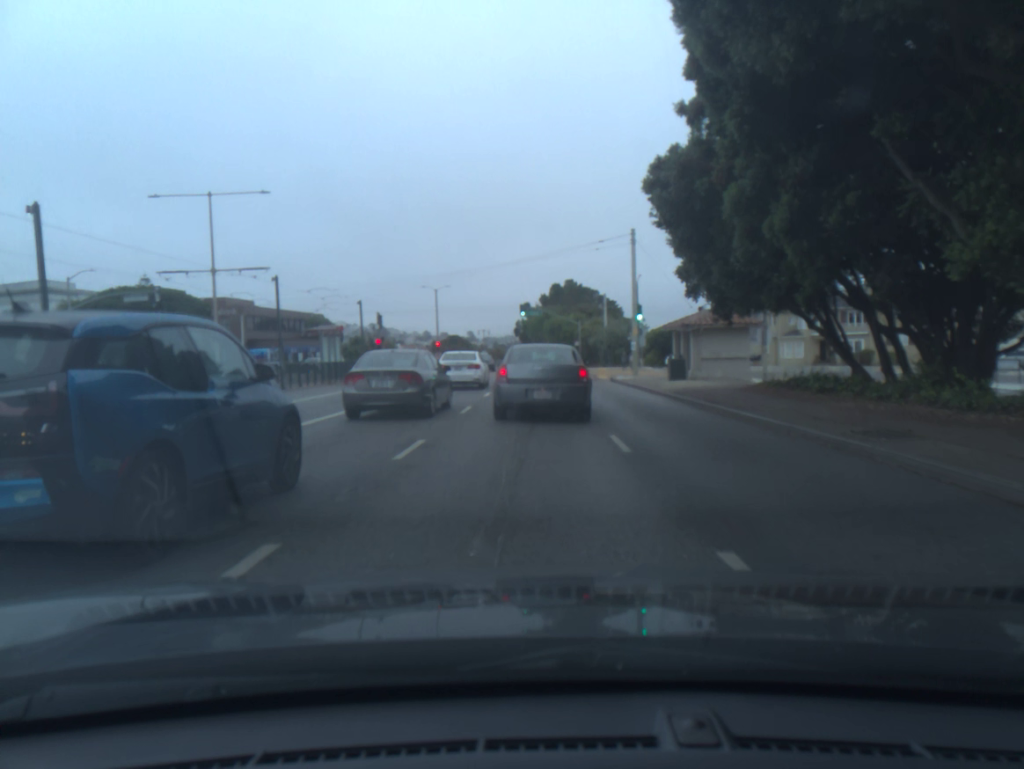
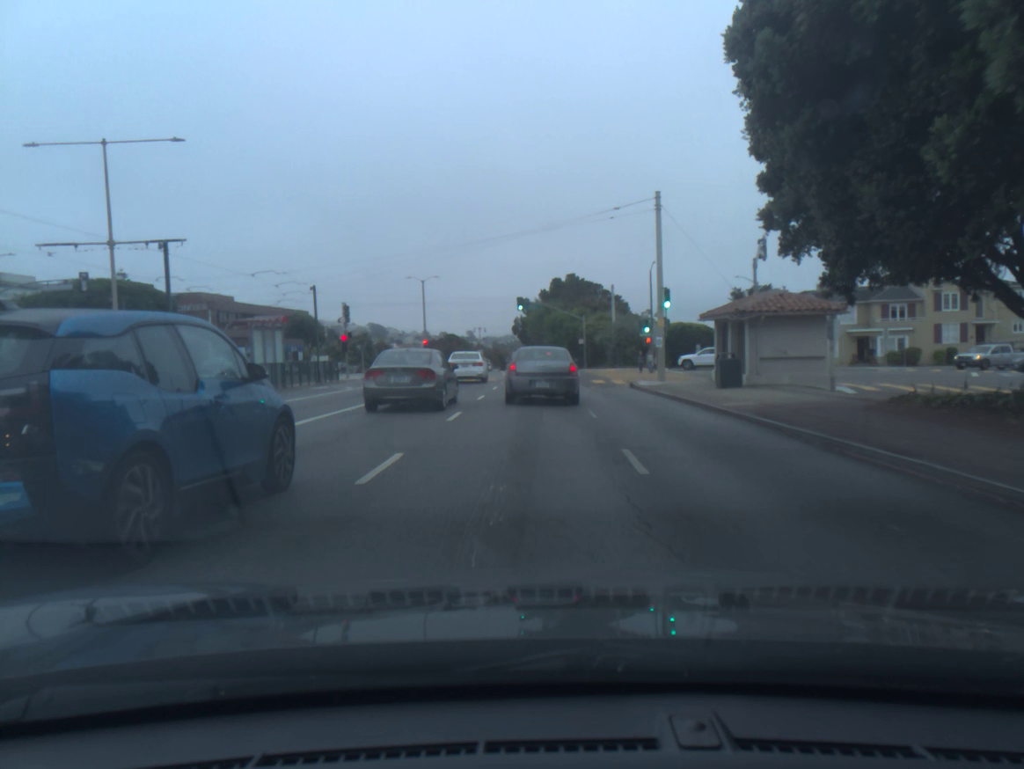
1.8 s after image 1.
(+0.1, +9.1) m; +1°
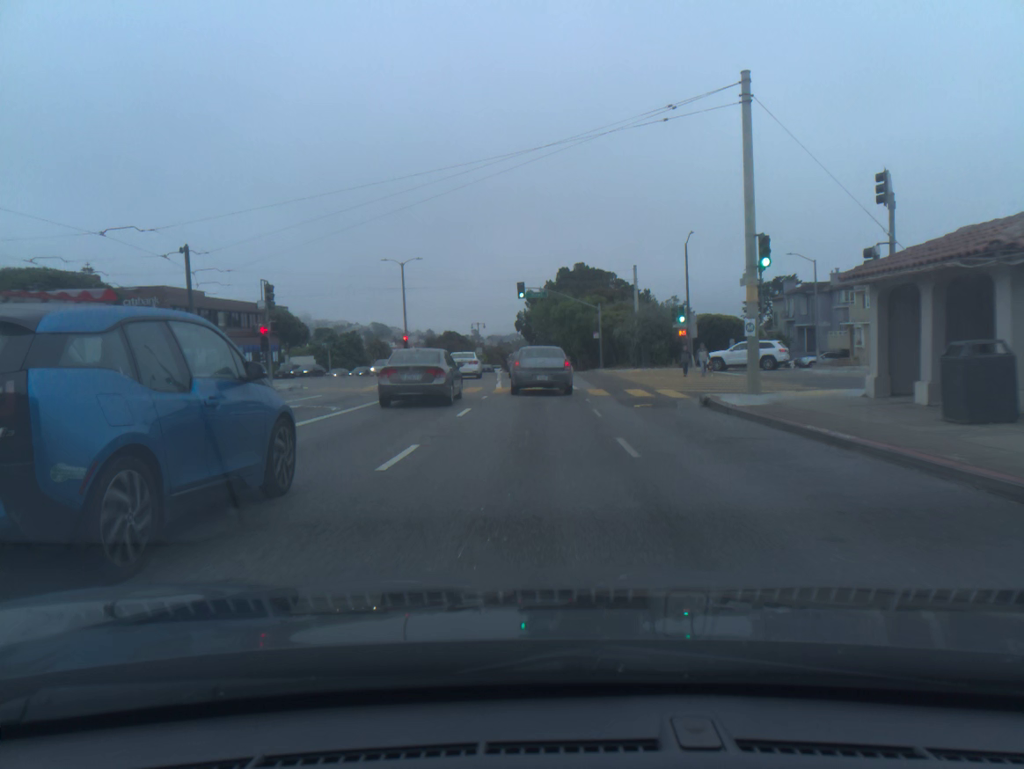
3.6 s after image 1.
(0.0, +13.8) m; 0°
